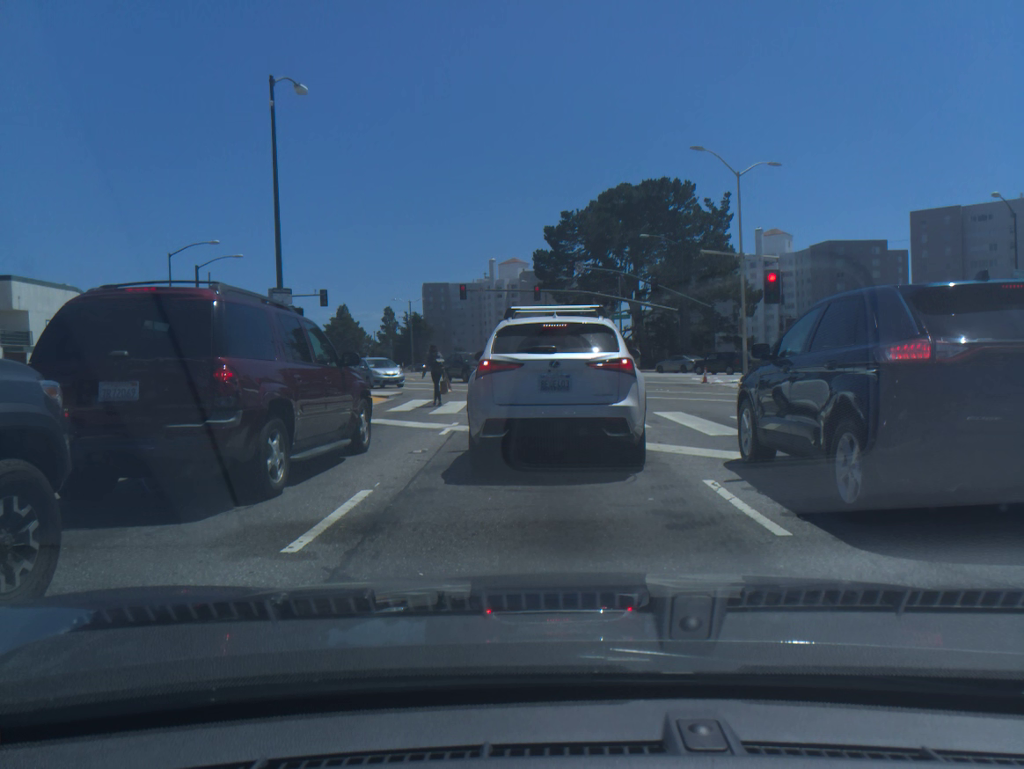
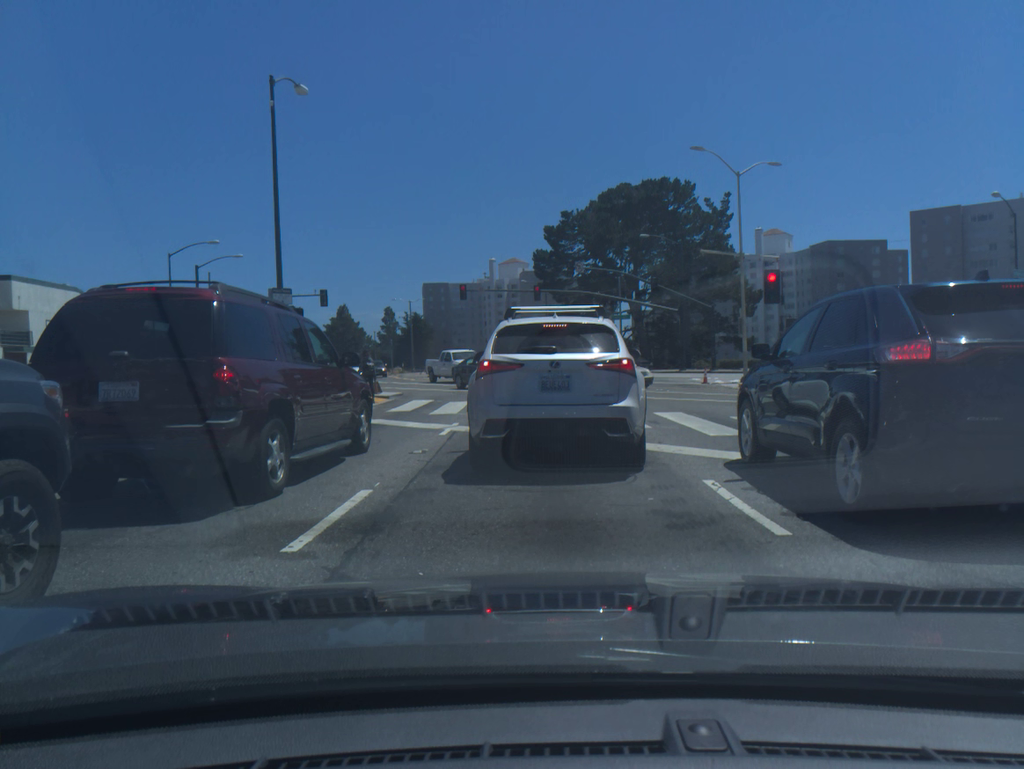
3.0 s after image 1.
(-0.2, -0.2) m; 0°
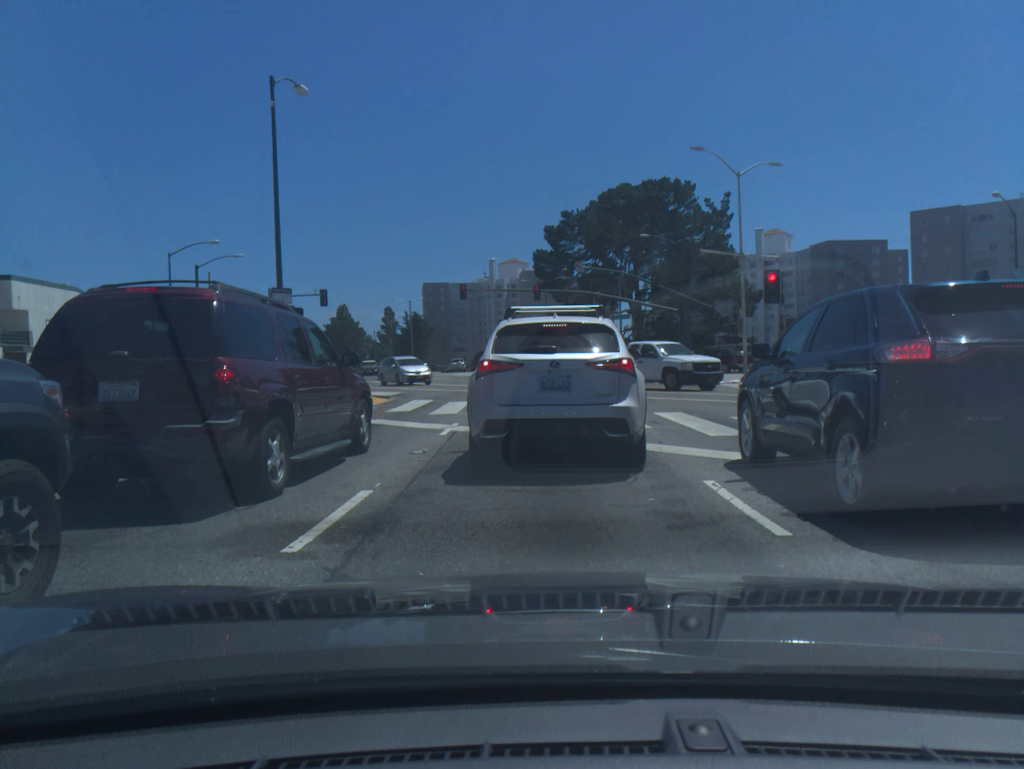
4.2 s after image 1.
(0.0, 0.0) m; 0°
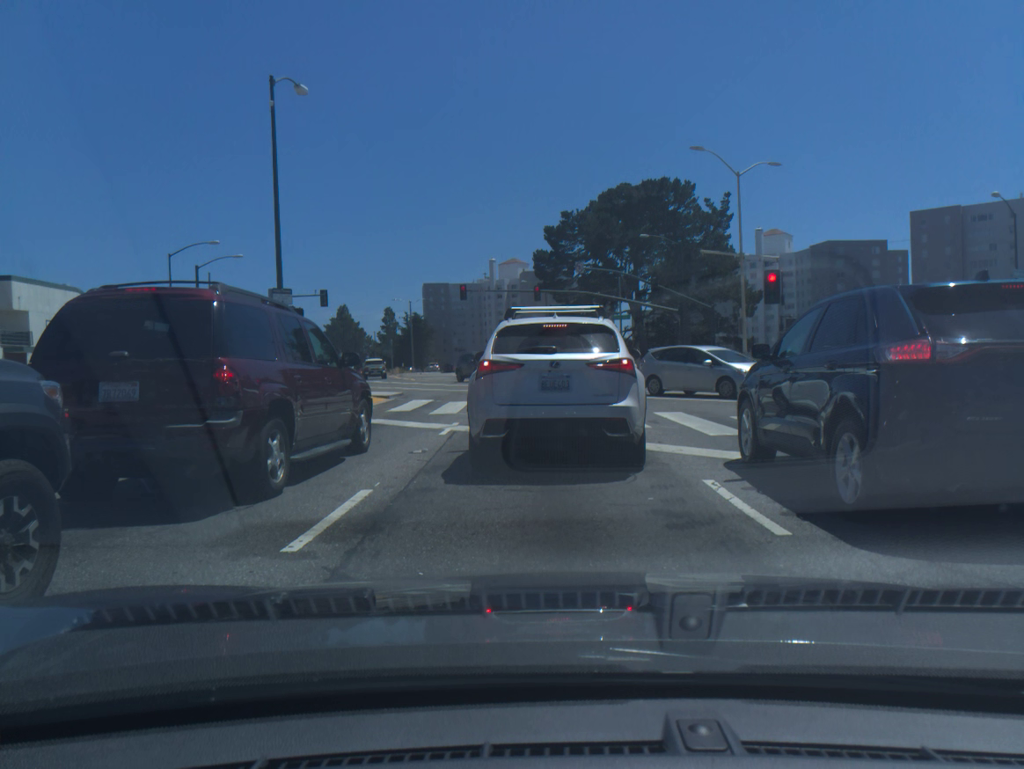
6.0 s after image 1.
(0.0, 0.0) m; 0°
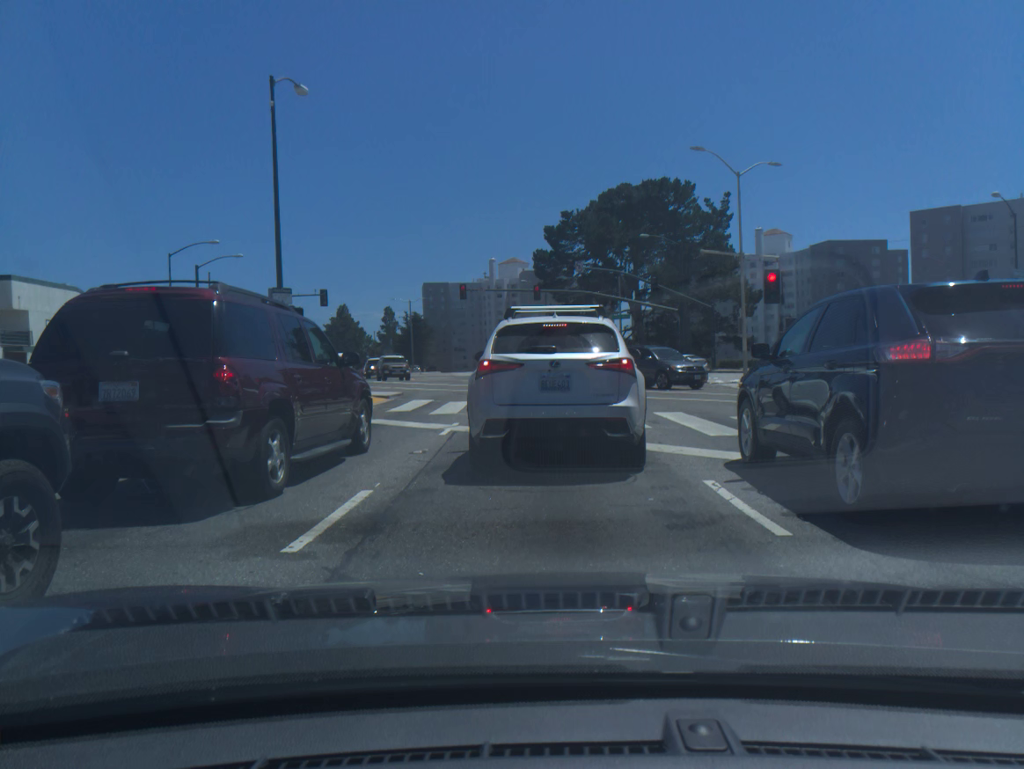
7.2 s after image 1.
(0.0, 0.0) m; 0°
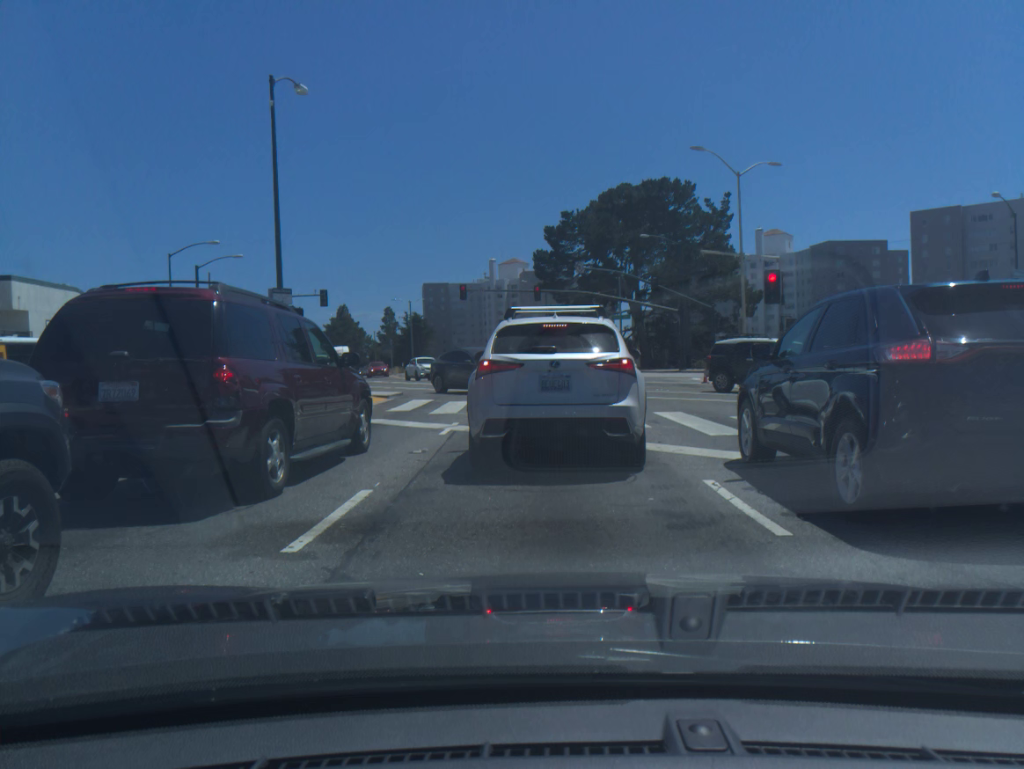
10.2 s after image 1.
(+0.2, -0.1) m; 0°
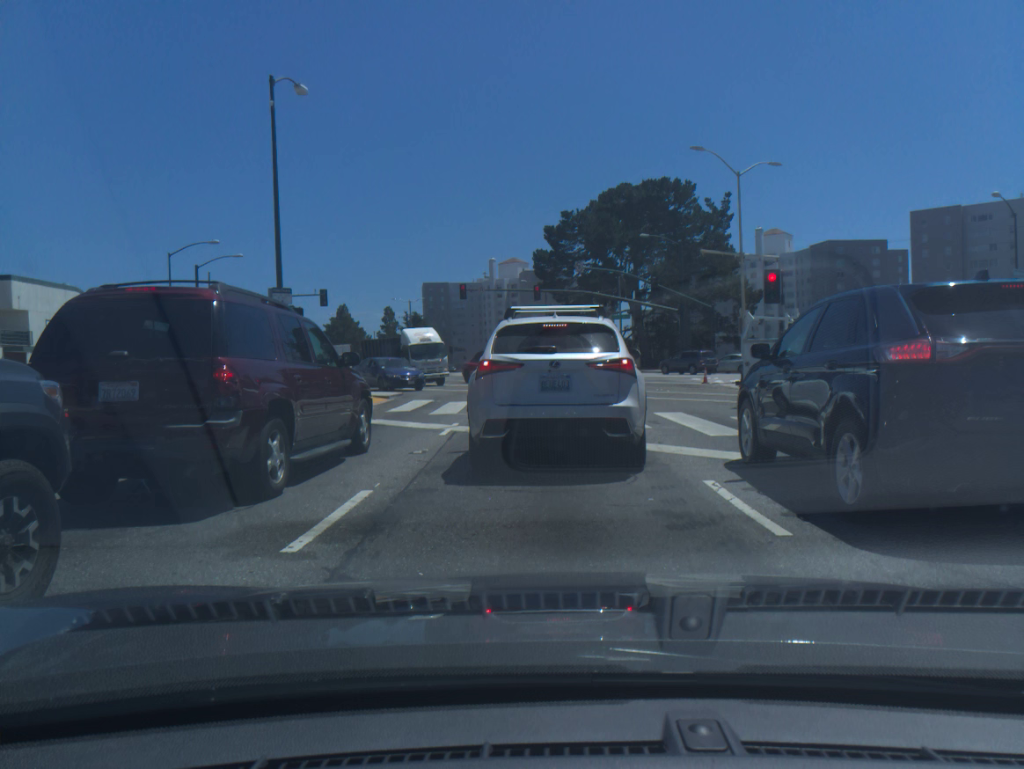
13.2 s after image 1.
(-0.1, +0.1) m; 0°
